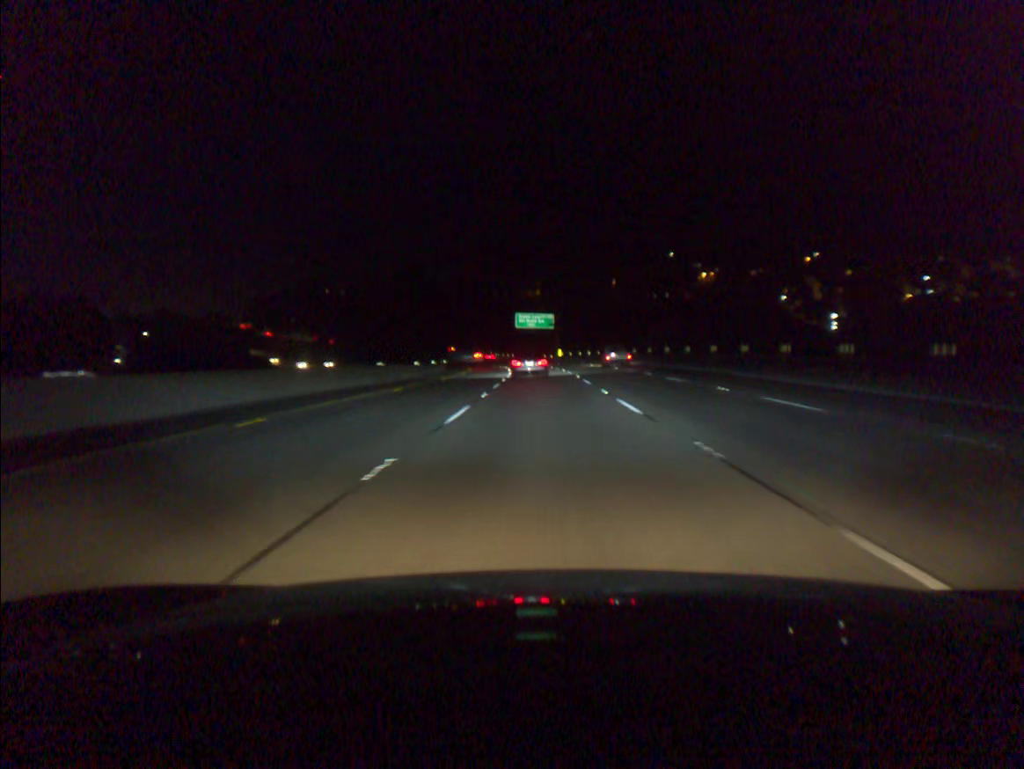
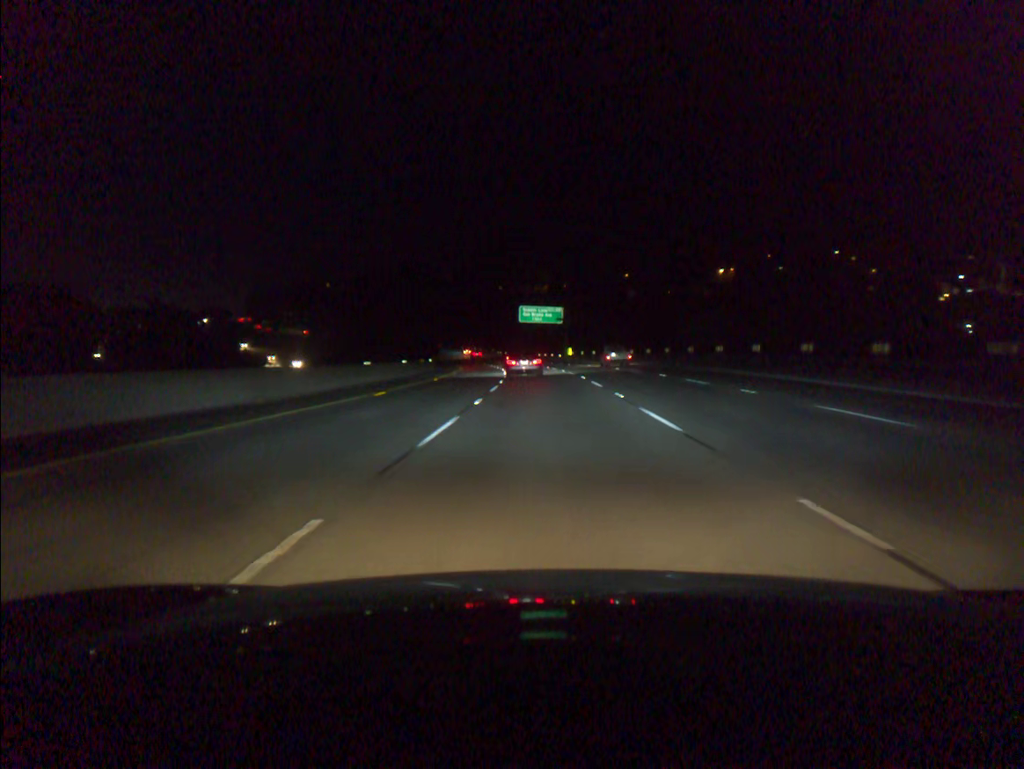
(0.0, +18.2) m; 0°
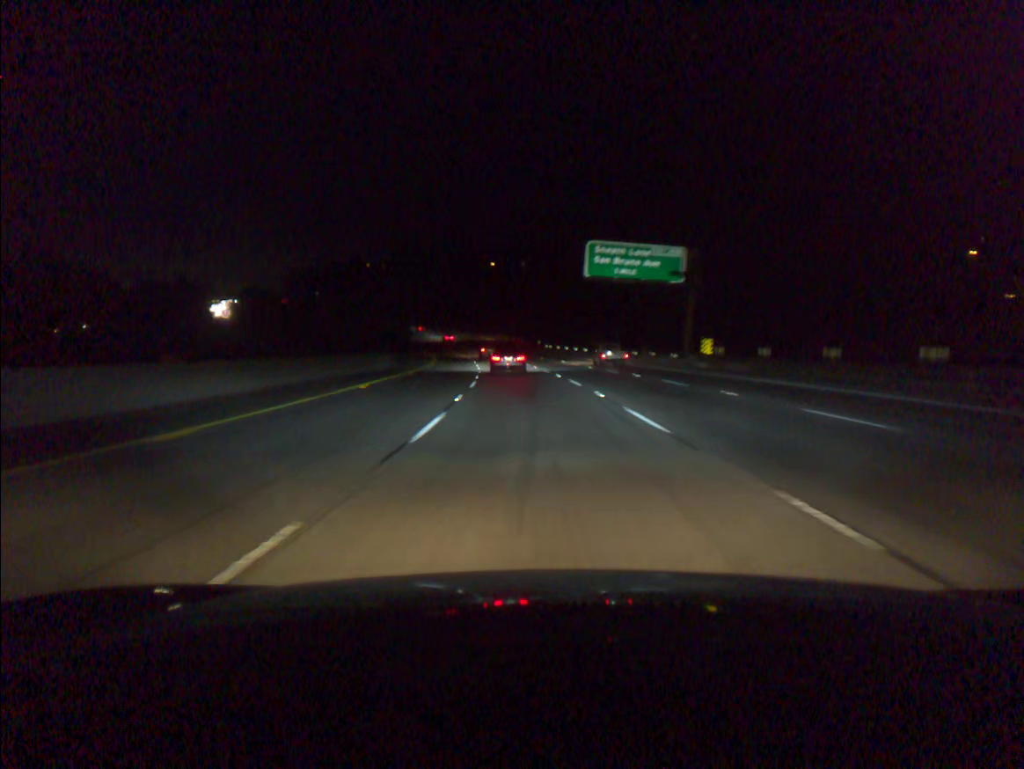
(-2.0, +72.4) m; -4°
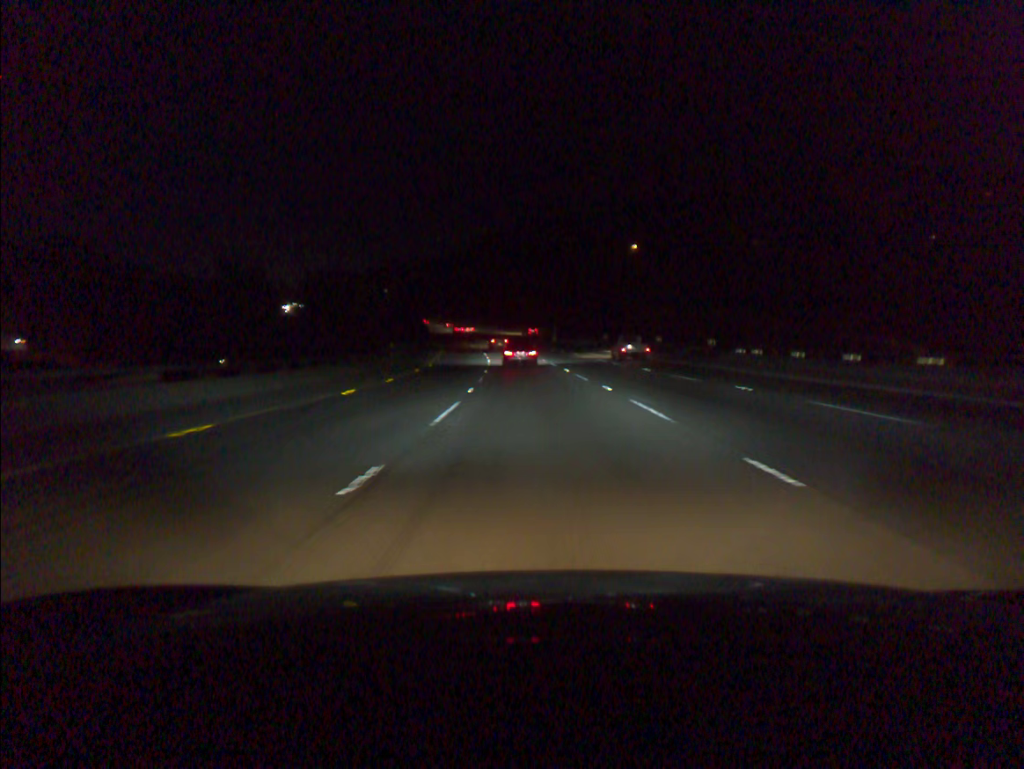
(-4.6, +72.1) m; -7°
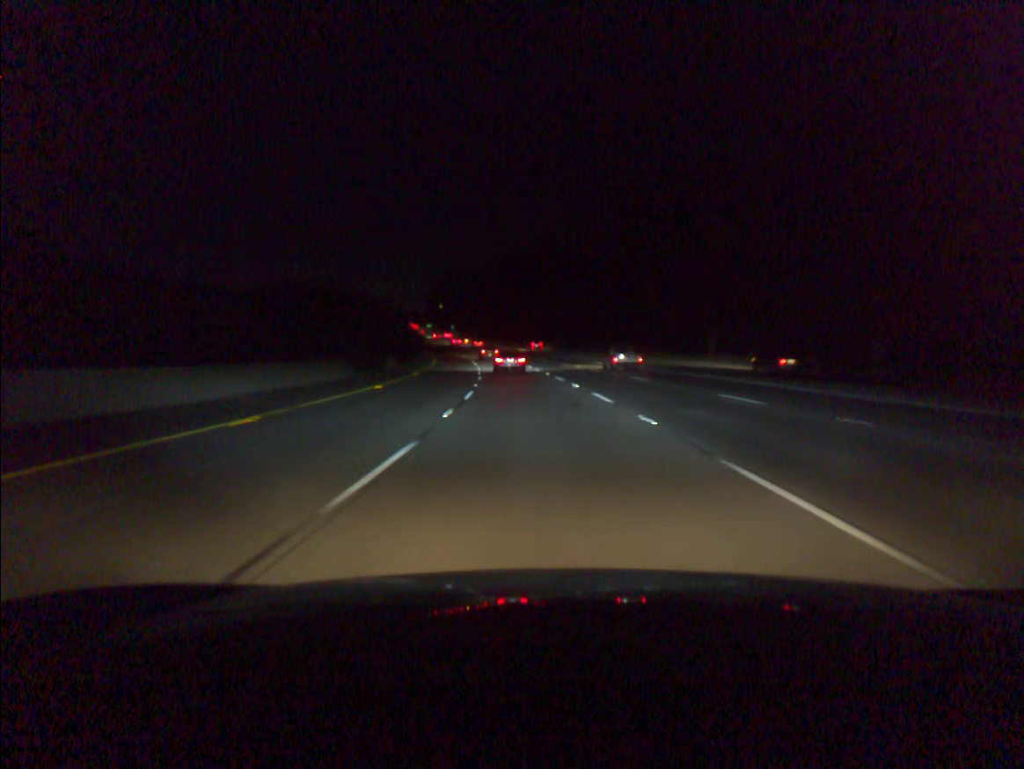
(-3.7, +72.0) m; -6°
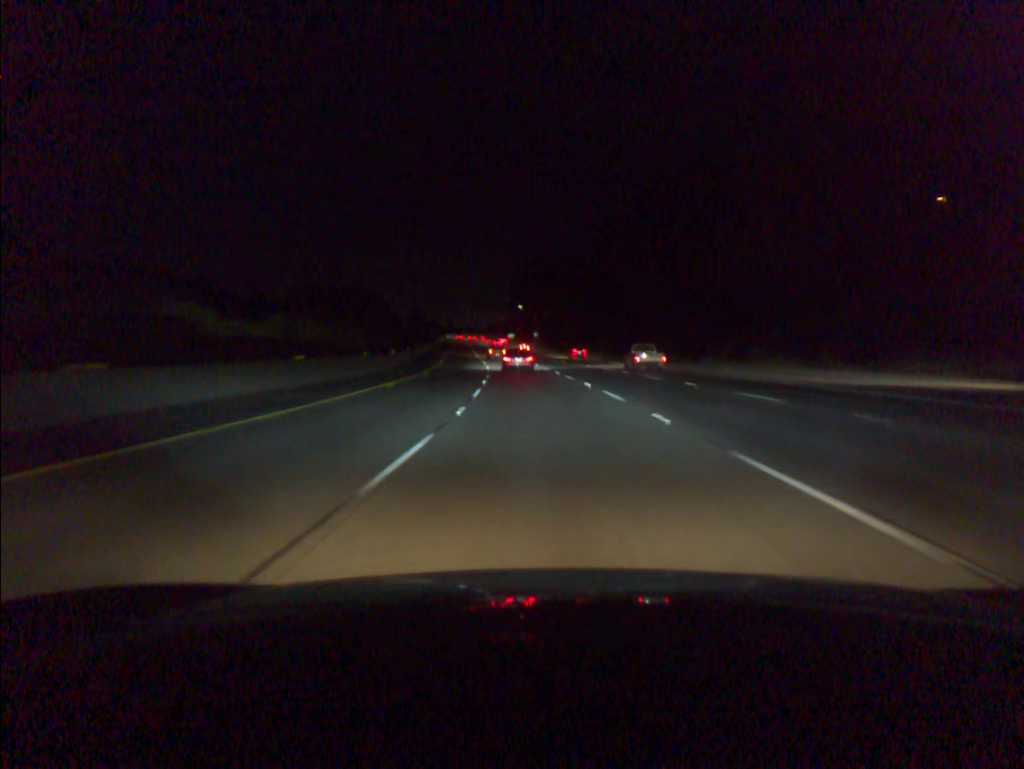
(-4.6, +72.5) m; -7°
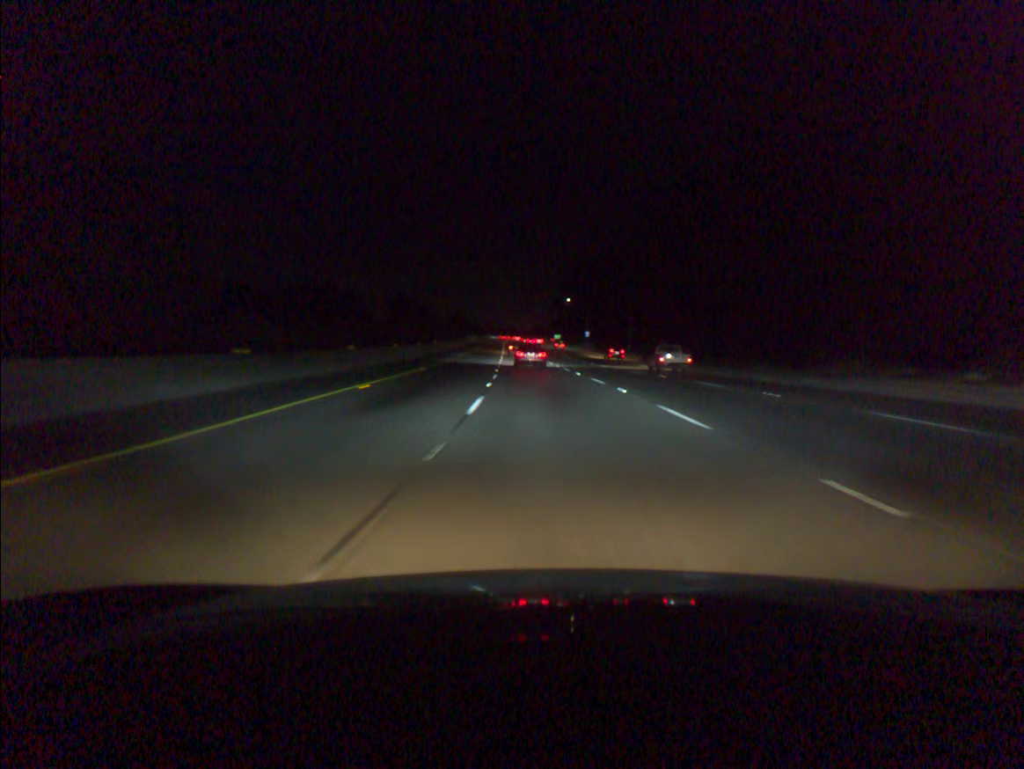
(-1.2, +36.5) m; -3°
